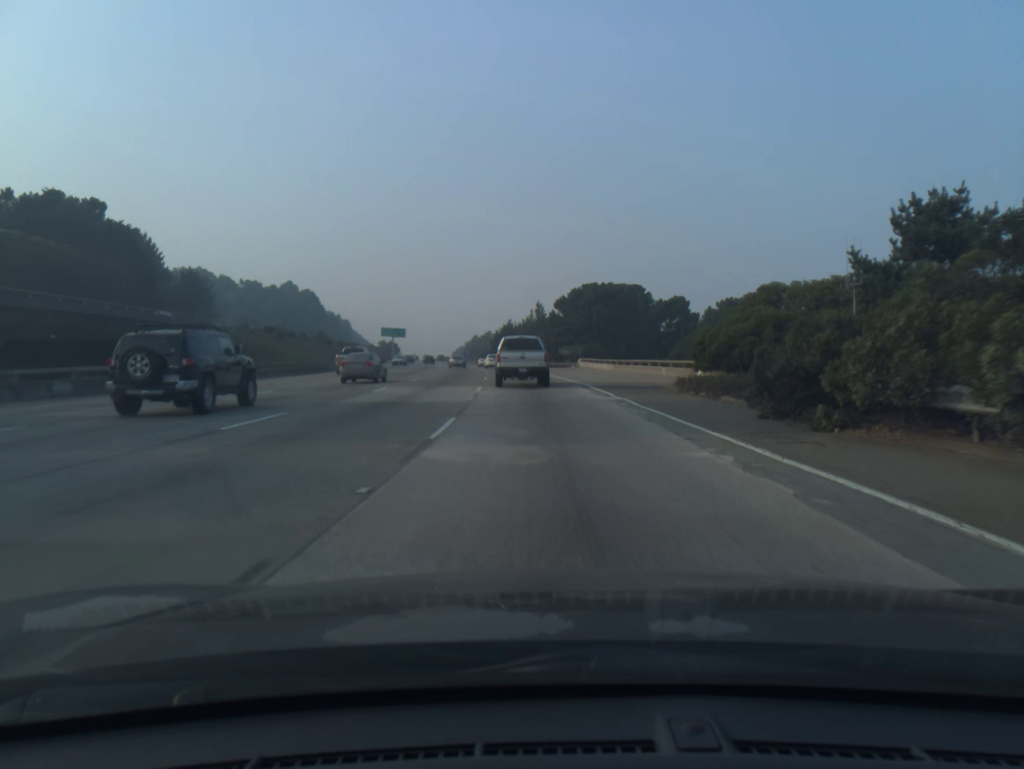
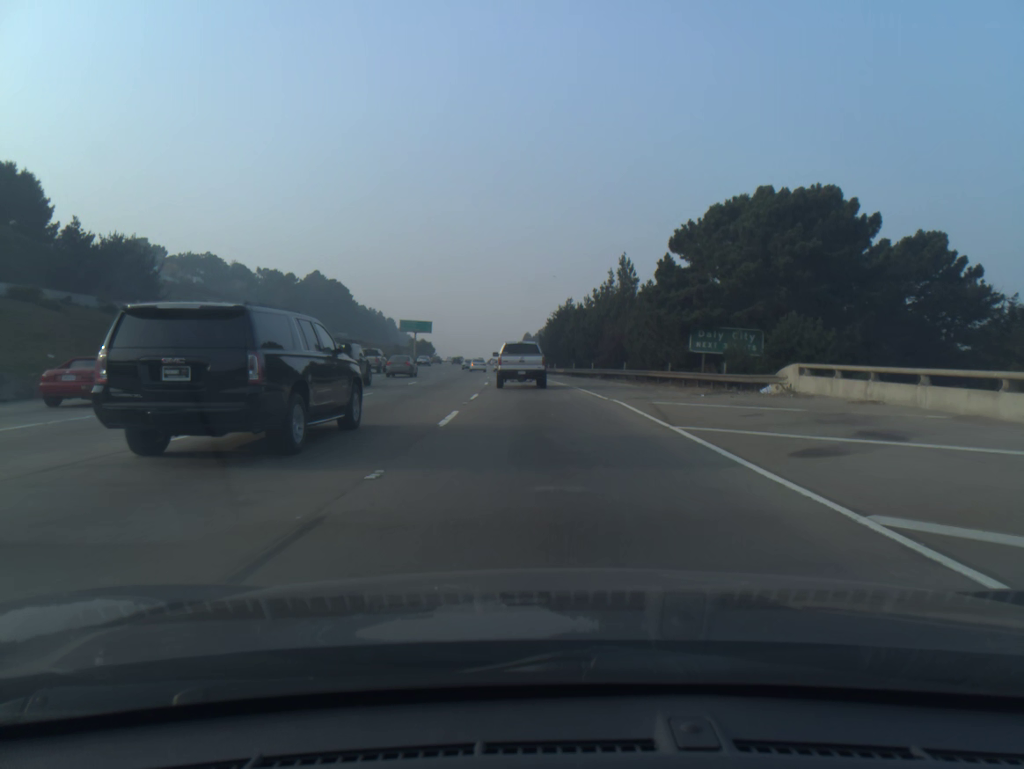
(-2.1, +56.3) m; -4°
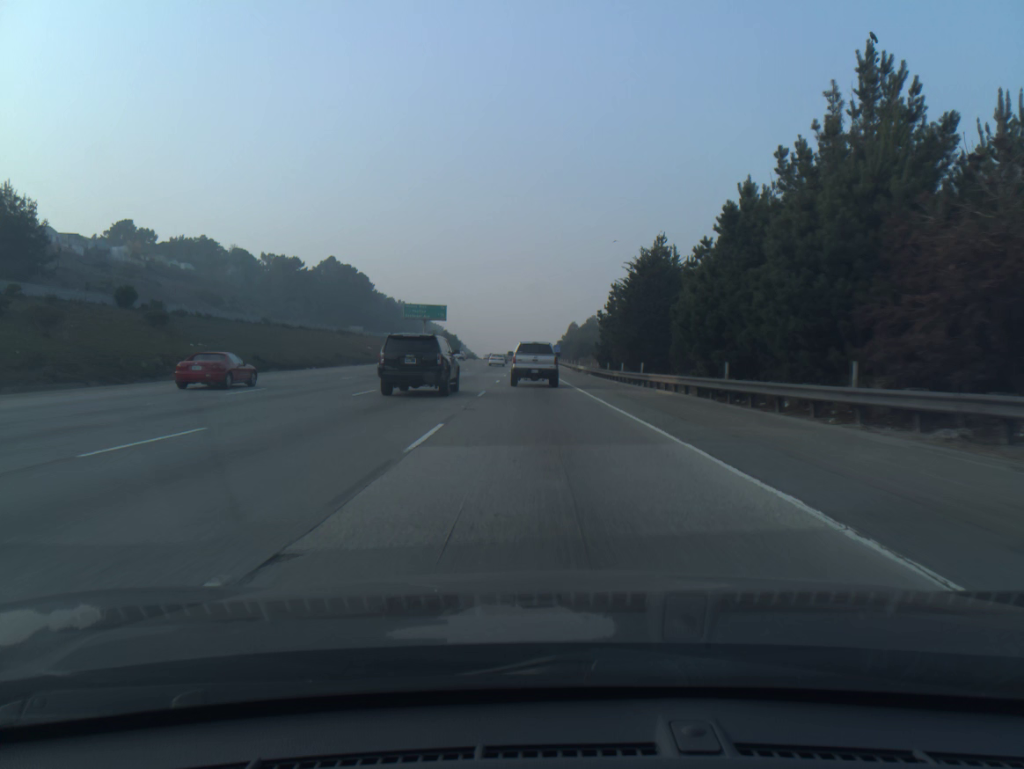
(-1.1, +42.3) m; -3°
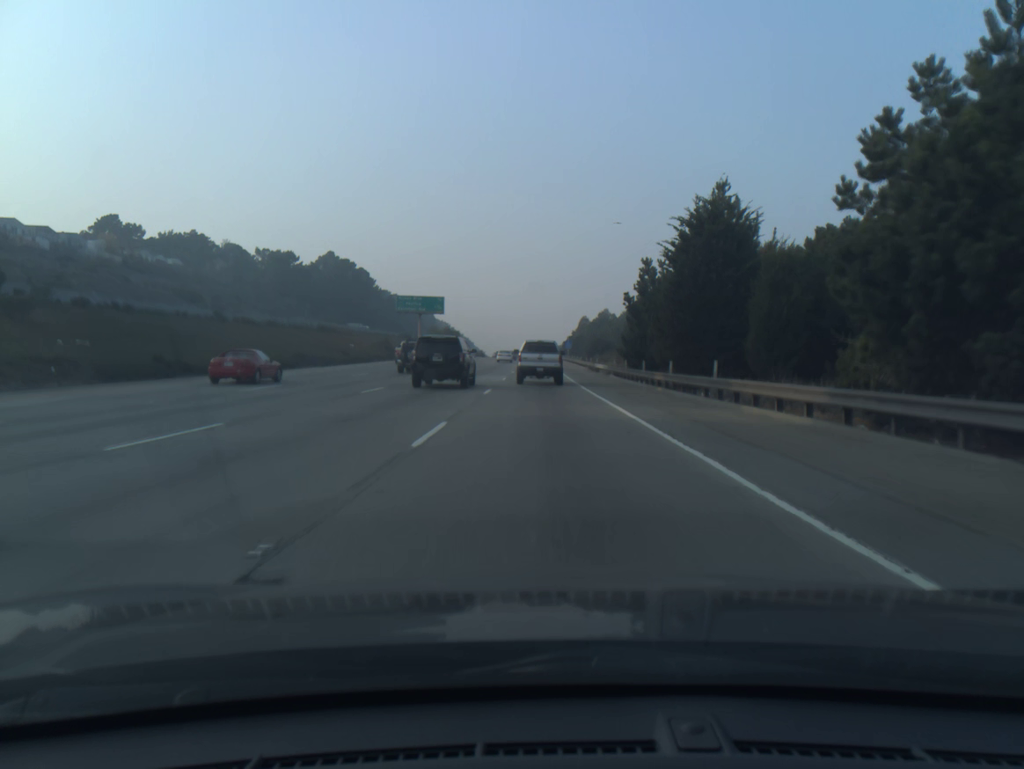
(-0.1, +14.1) m; -1°
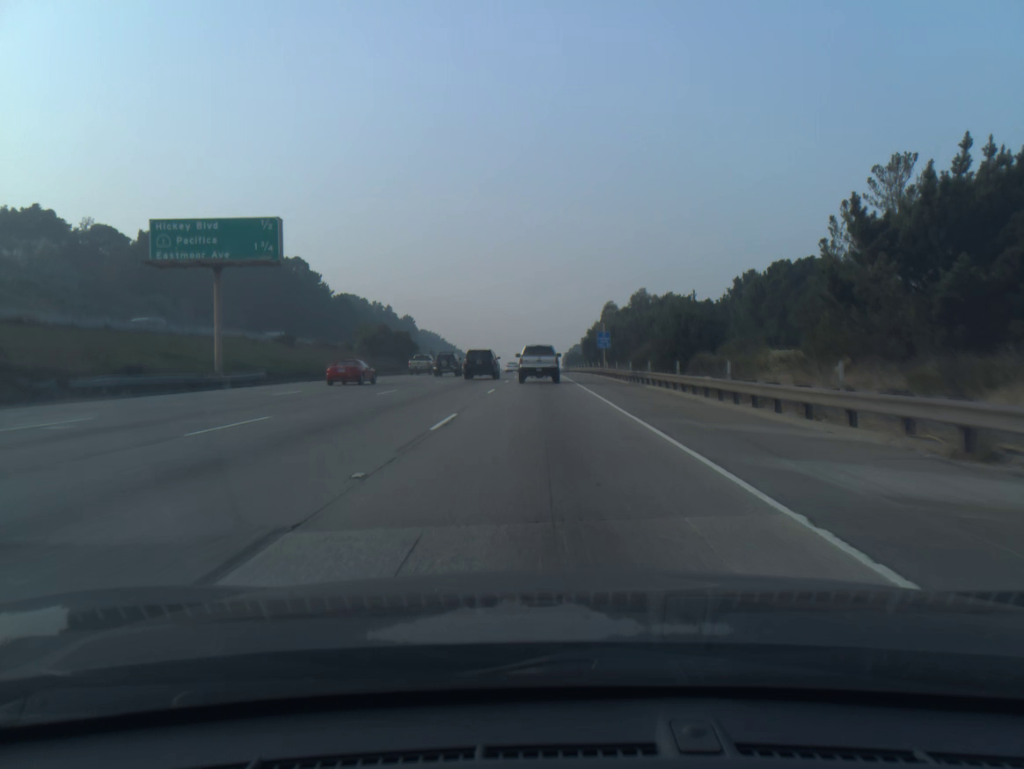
(-0.3, +70.1) m; 0°
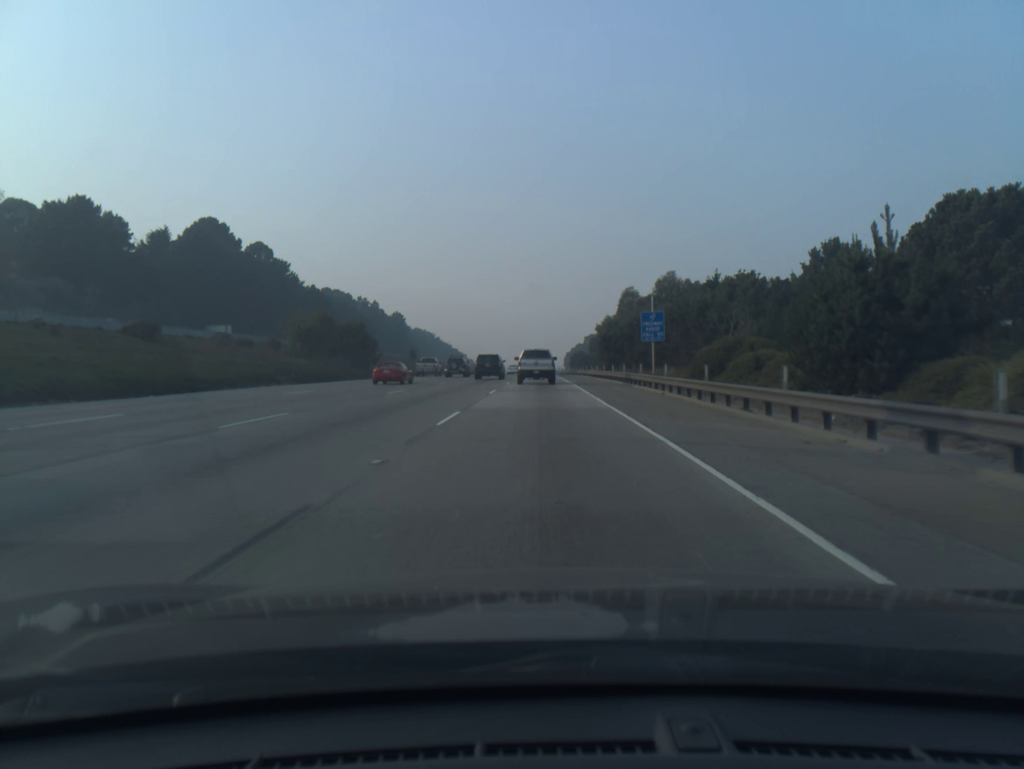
(0.0, +27.8) m; 0°
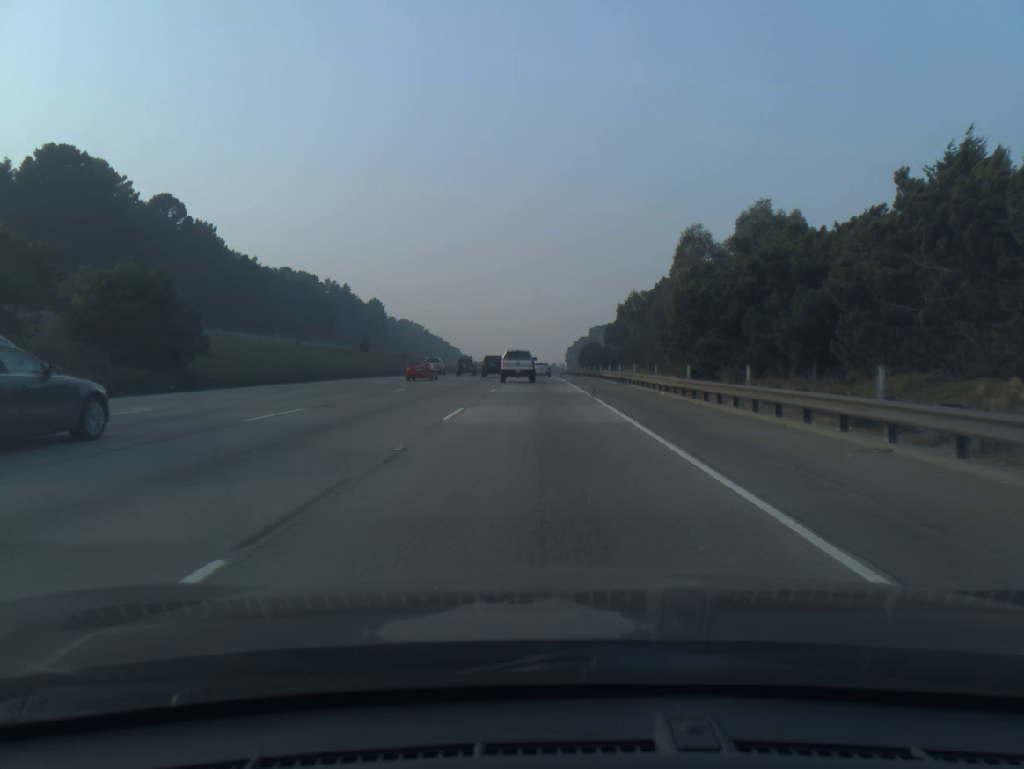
(0.0, +42.7) m; 0°
